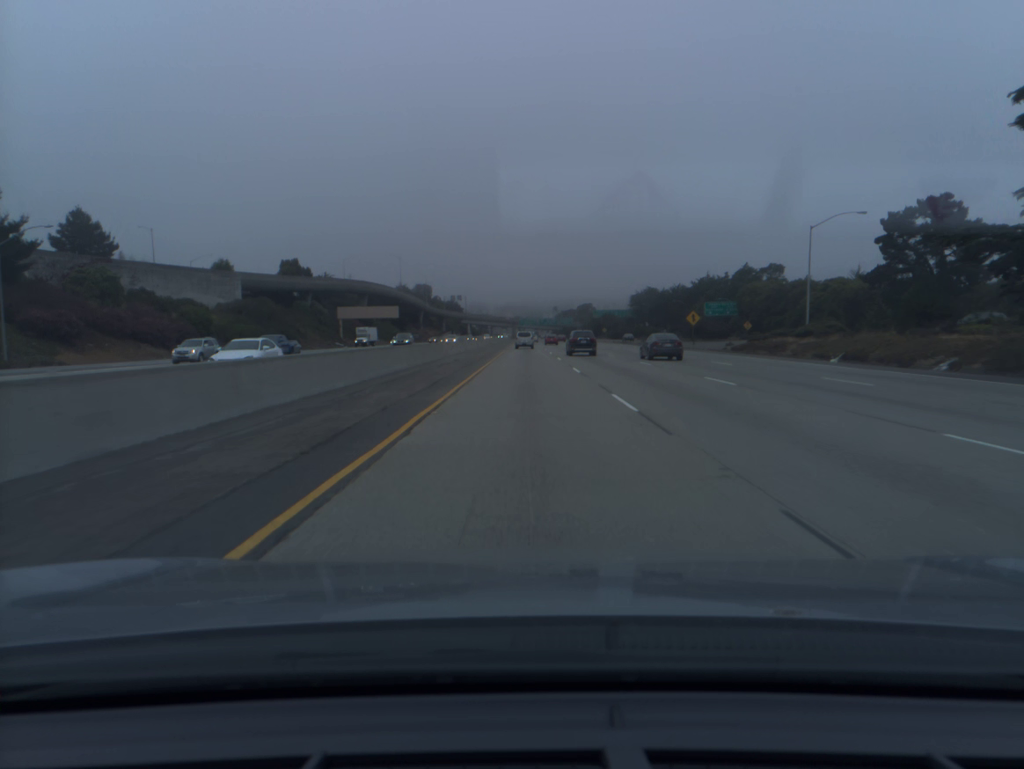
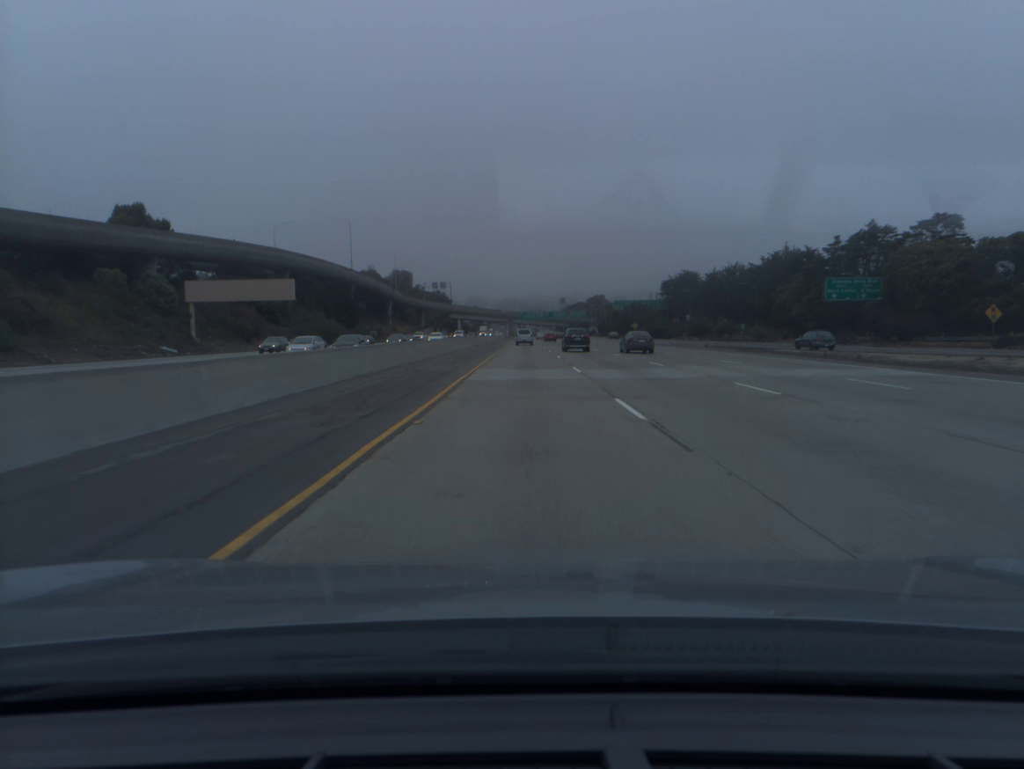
(0.0, +74.6) m; 0°
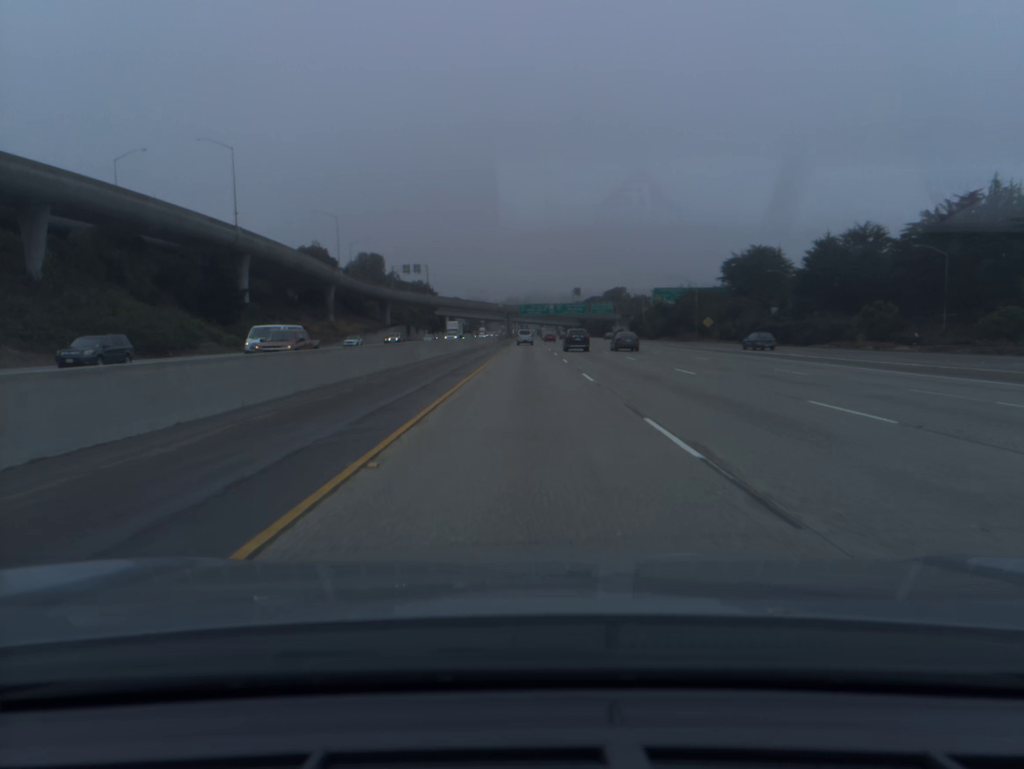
(-0.1, +76.8) m; 0°
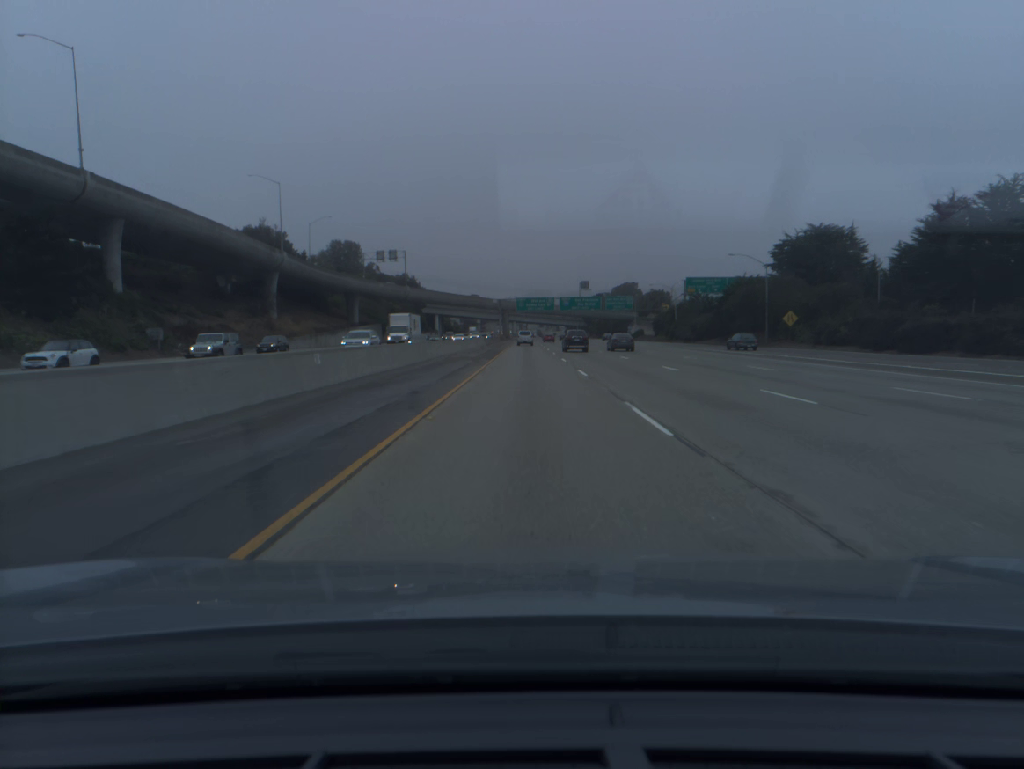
(0.0, +39.3) m; 0°
